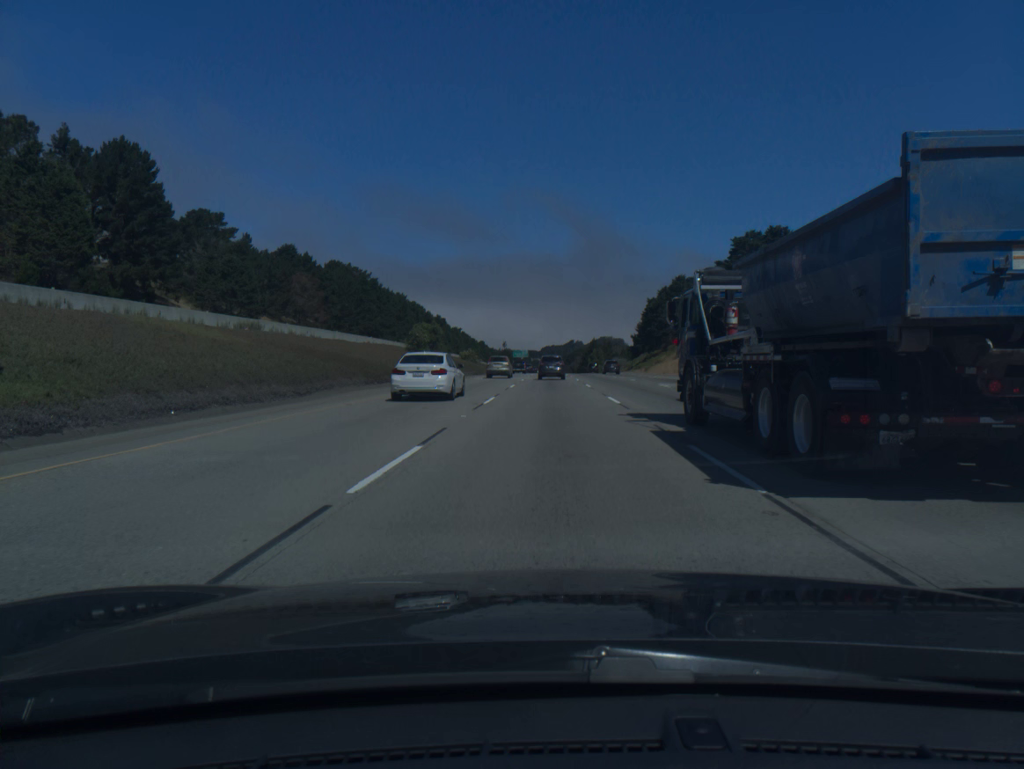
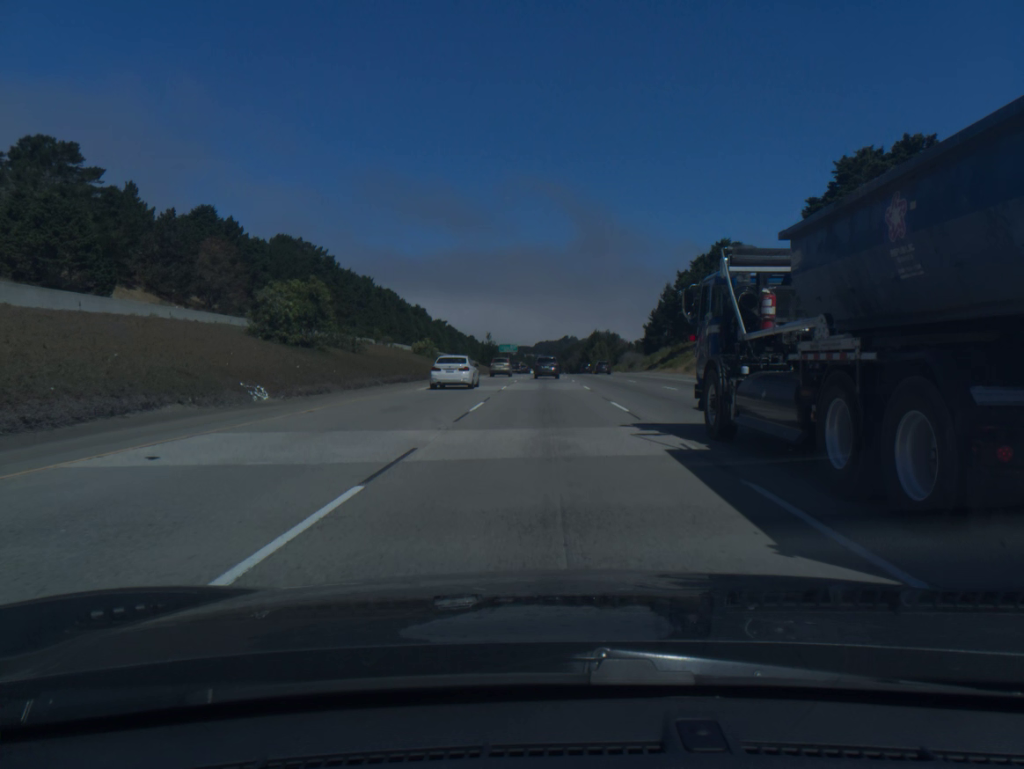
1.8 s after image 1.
(+0.3, +47.0) m; +1°
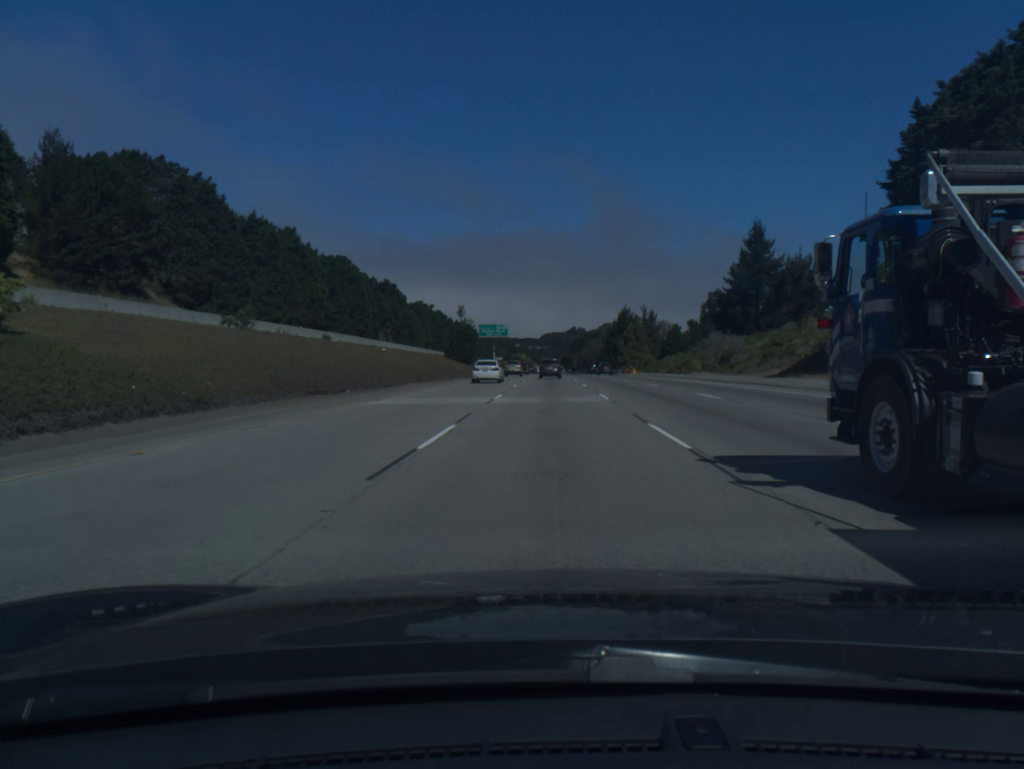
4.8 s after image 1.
(-0.2, +80.6) m; 0°
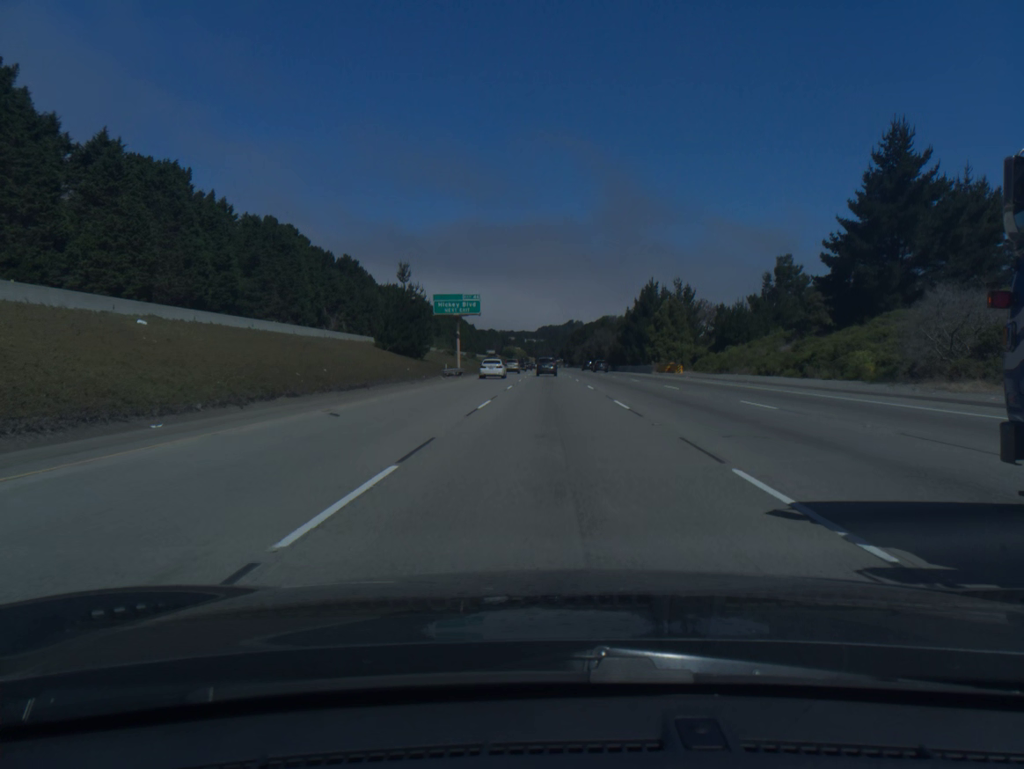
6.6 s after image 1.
(+0.1, +49.8) m; 0°
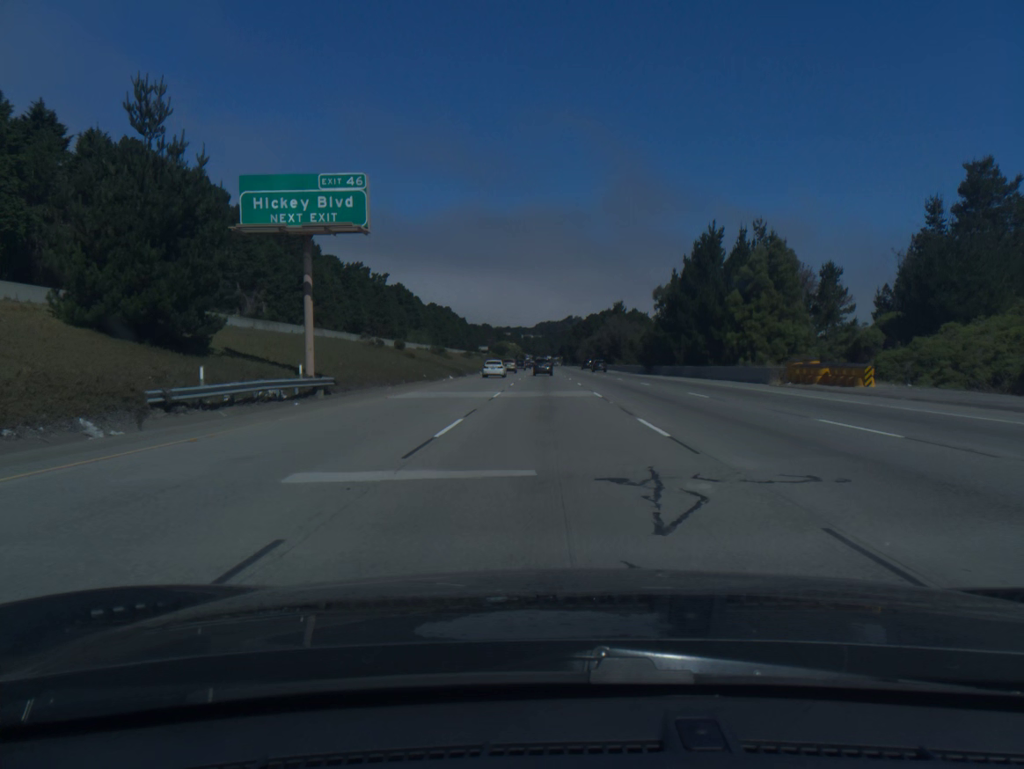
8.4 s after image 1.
(+0.1, +50.8) m; 0°
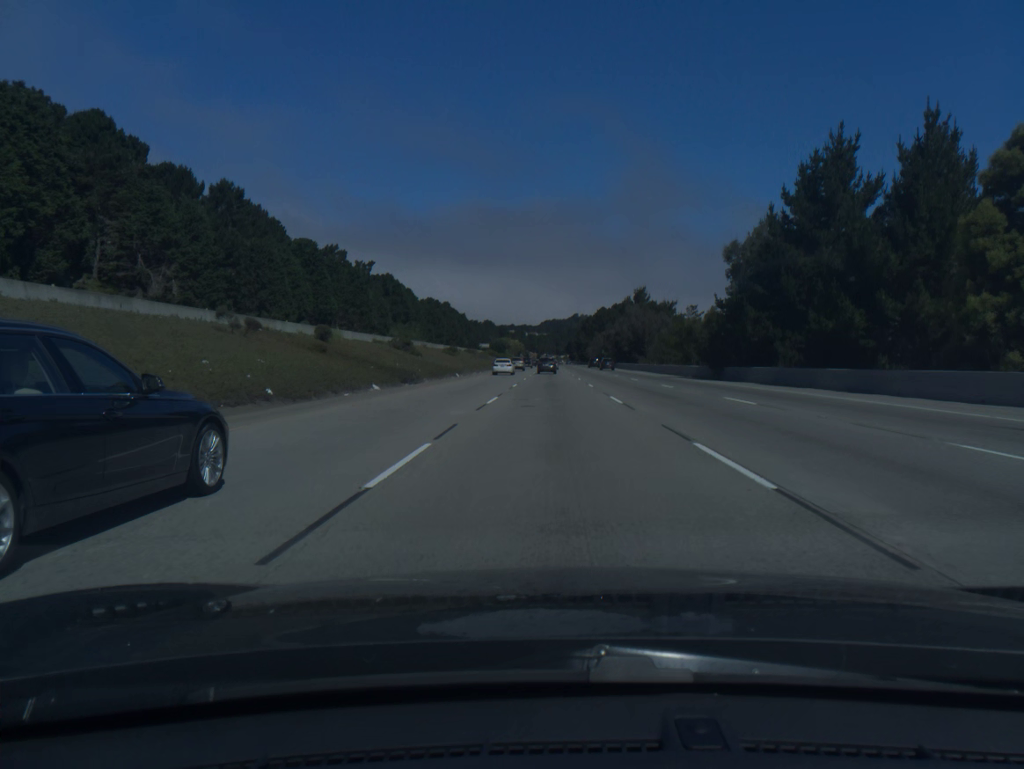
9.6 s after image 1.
(-0.2, +34.5) m; 0°
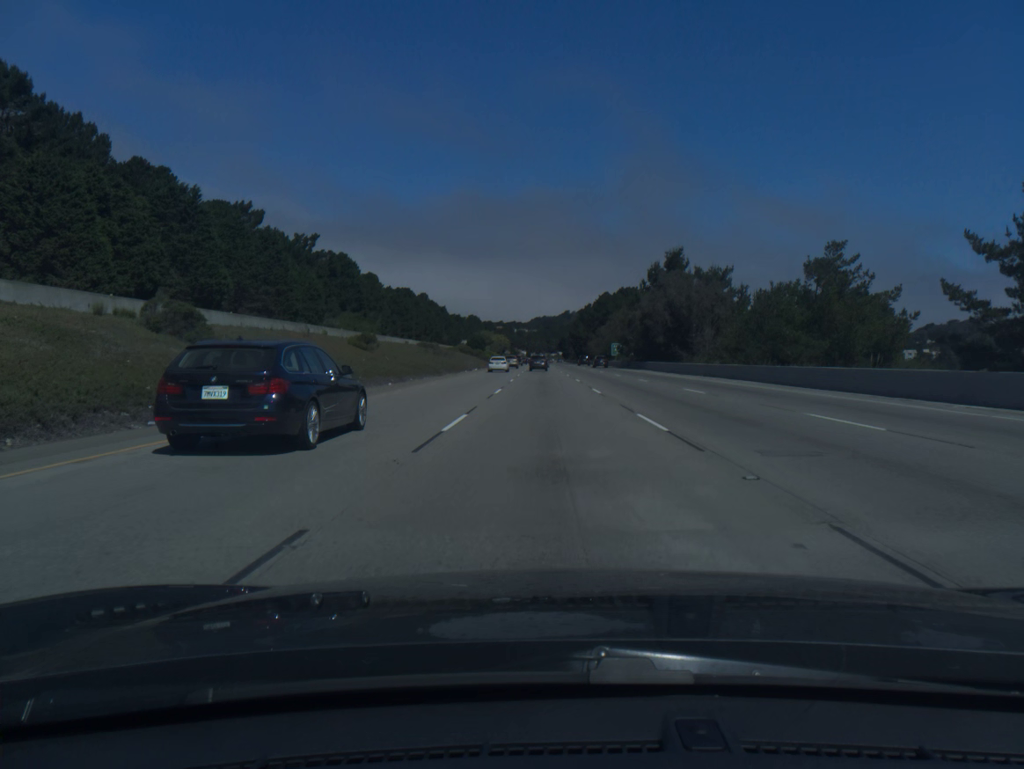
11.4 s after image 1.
(+0.3, +52.7) m; +1°
